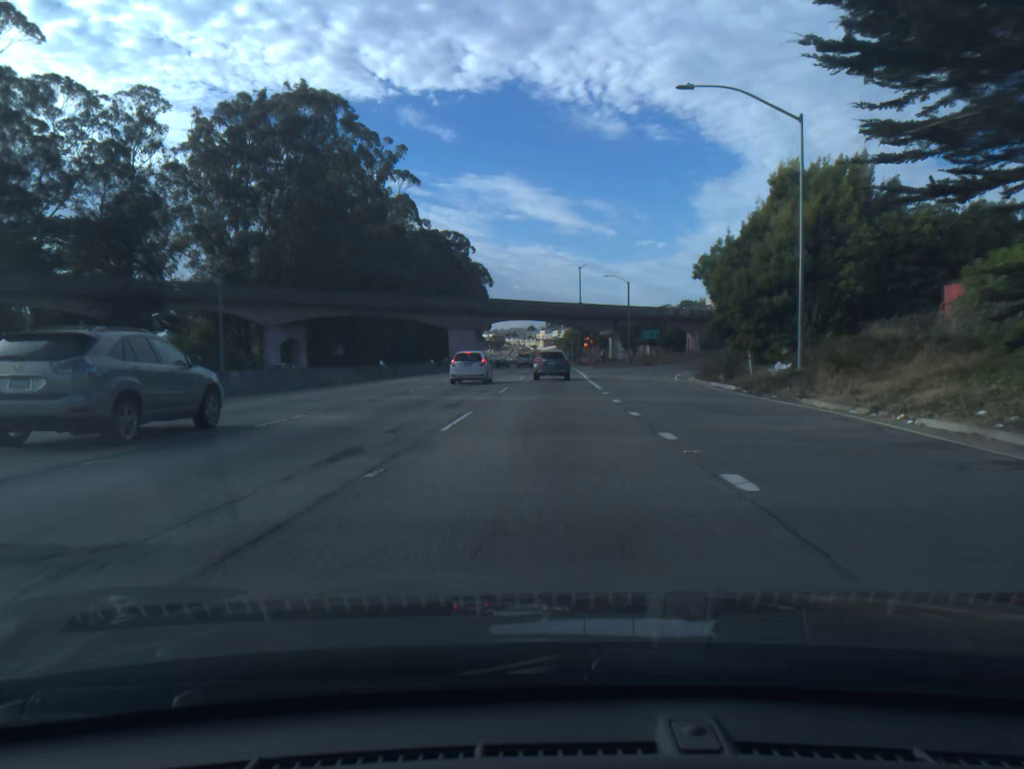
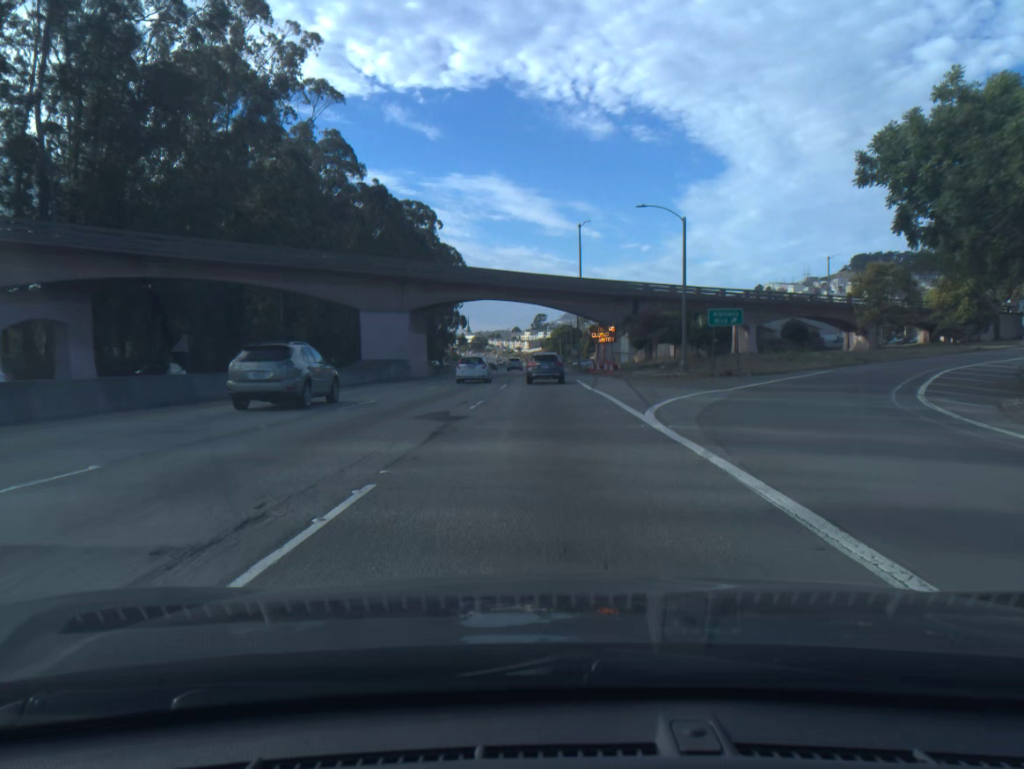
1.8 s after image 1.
(+0.4, +38.7) m; +1°
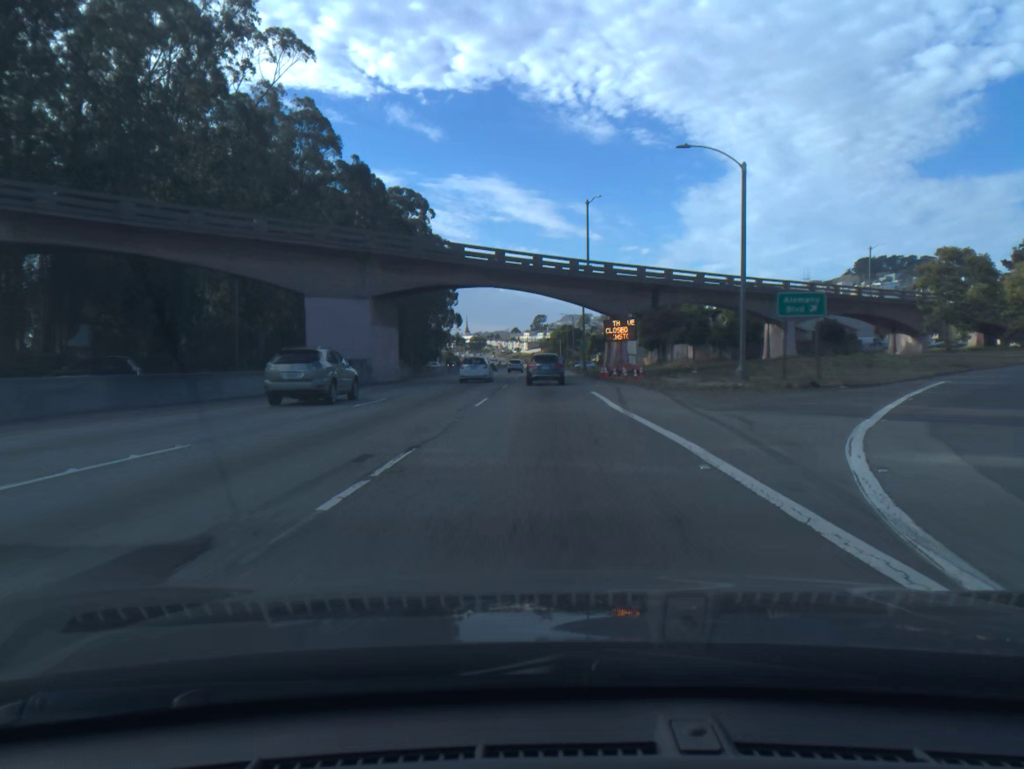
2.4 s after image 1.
(0.0, +12.7) m; 0°
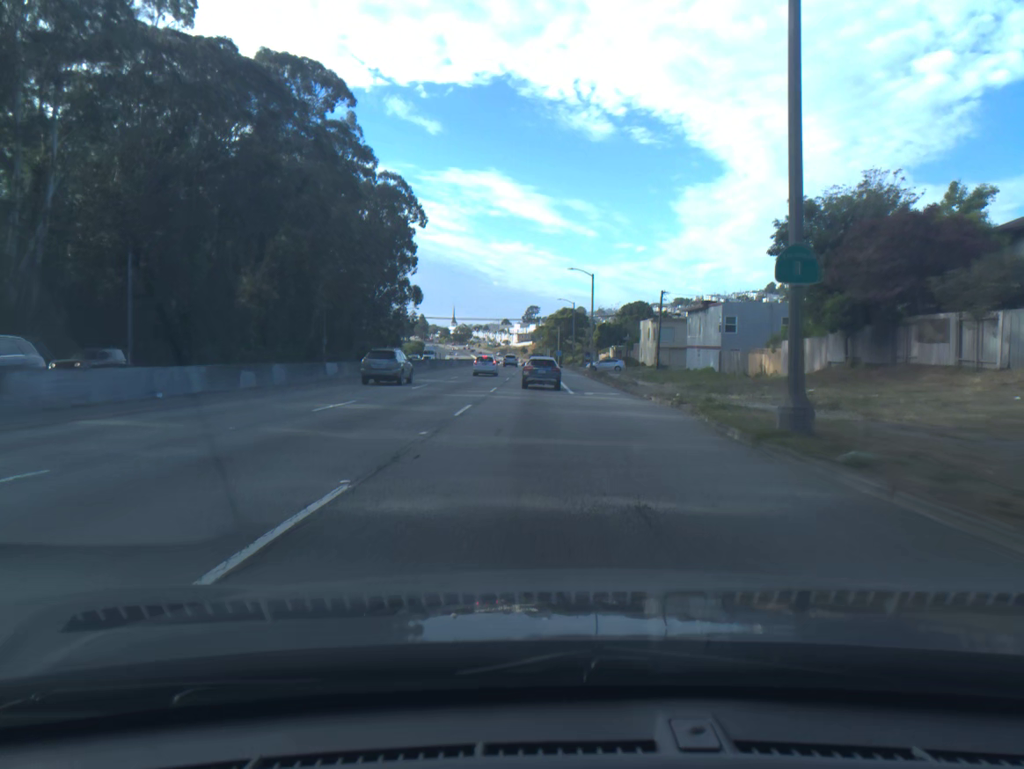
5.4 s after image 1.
(+0.1, +62.0) m; 0°
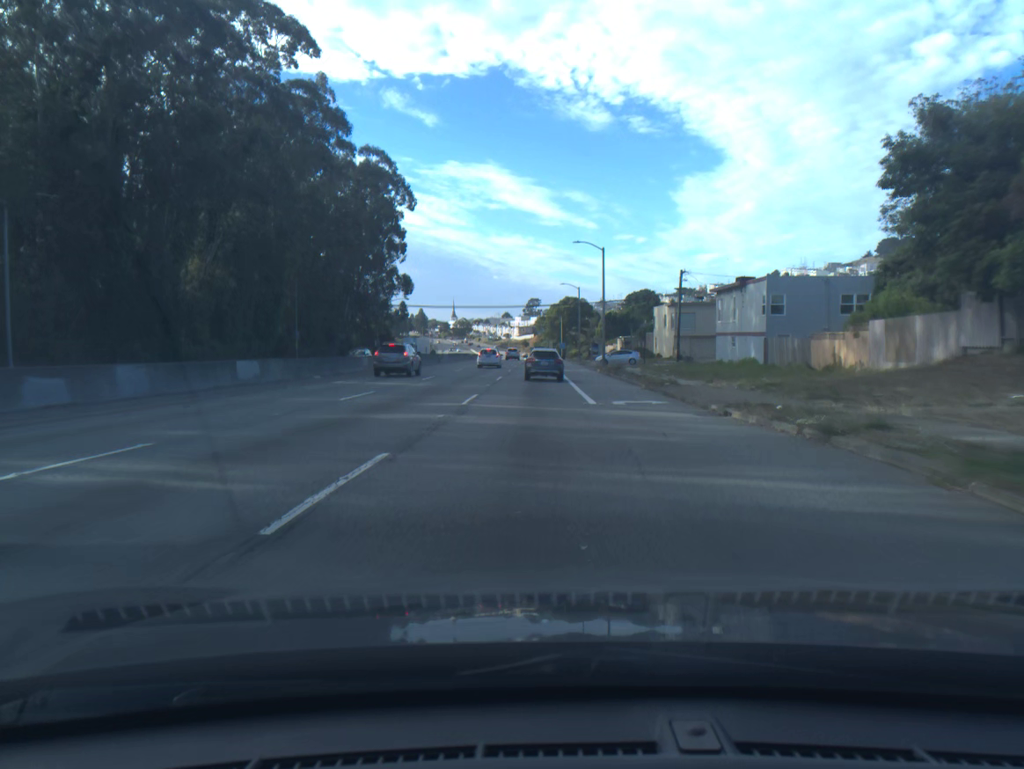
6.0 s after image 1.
(0.0, +12.2) m; 0°
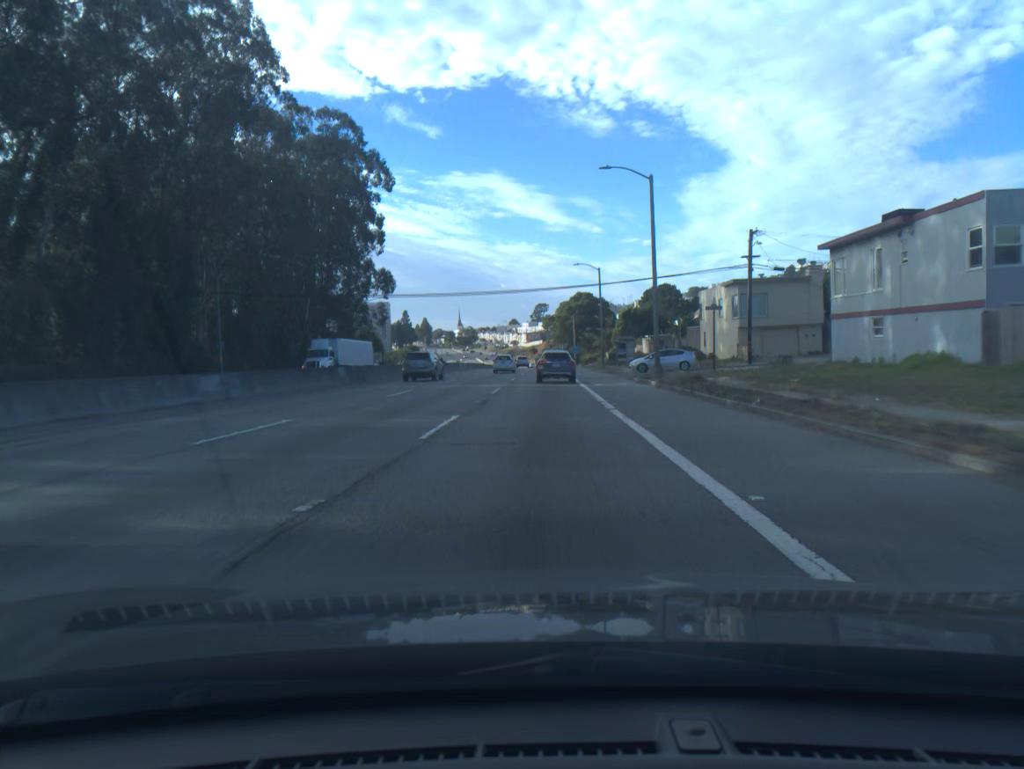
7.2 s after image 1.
(-0.1, +24.2) m; -1°
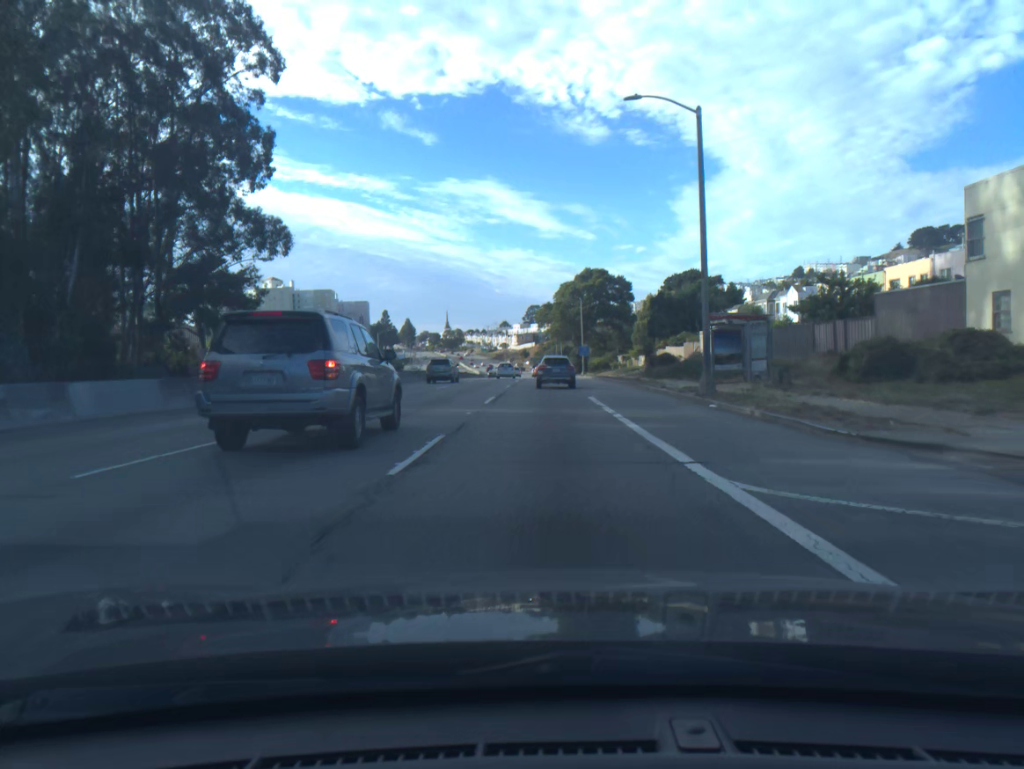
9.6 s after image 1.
(+0.1, +47.4) m; 0°
